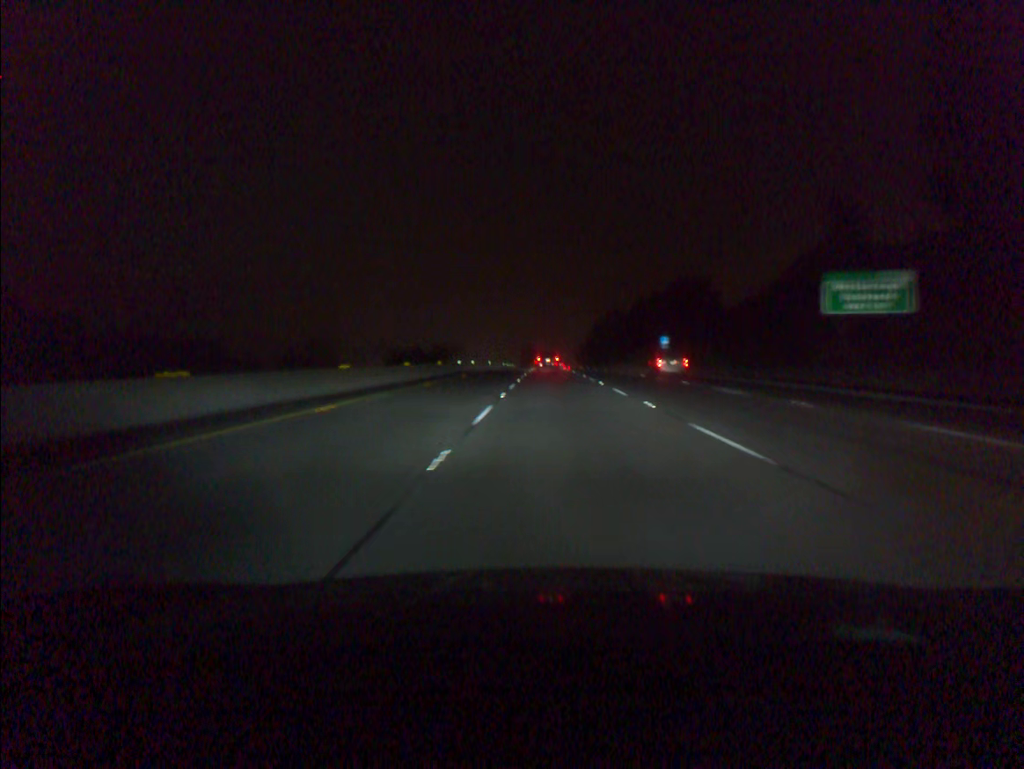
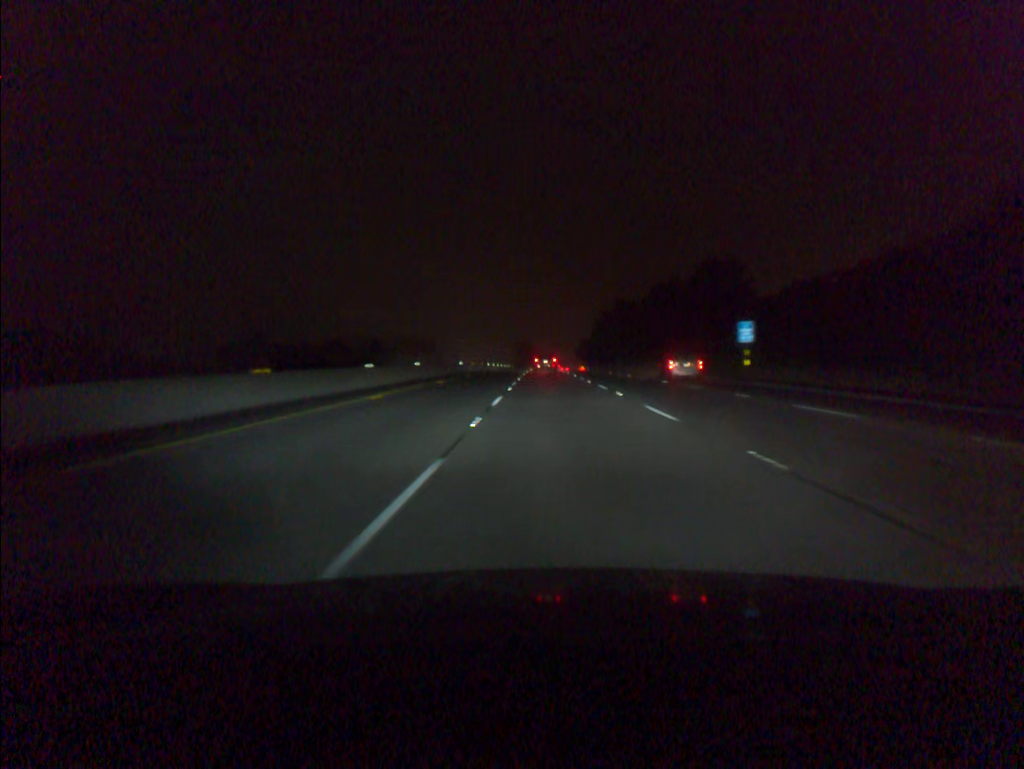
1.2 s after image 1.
(+0.1, +38.4) m; 0°
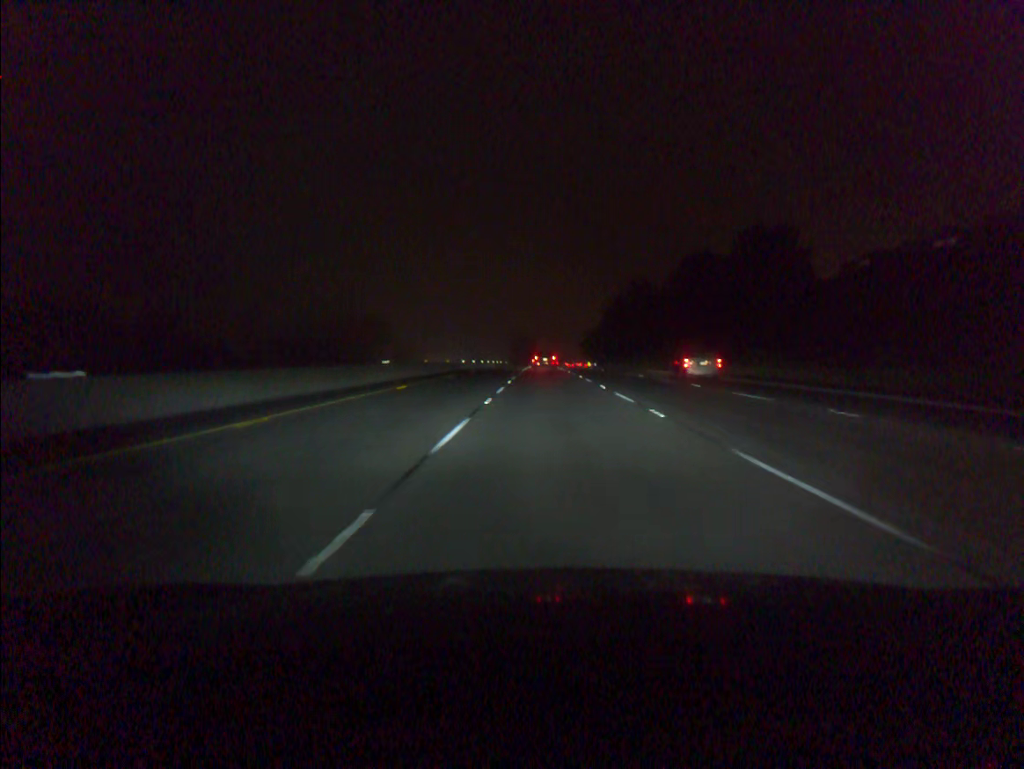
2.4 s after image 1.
(+0.1, +38.6) m; 0°
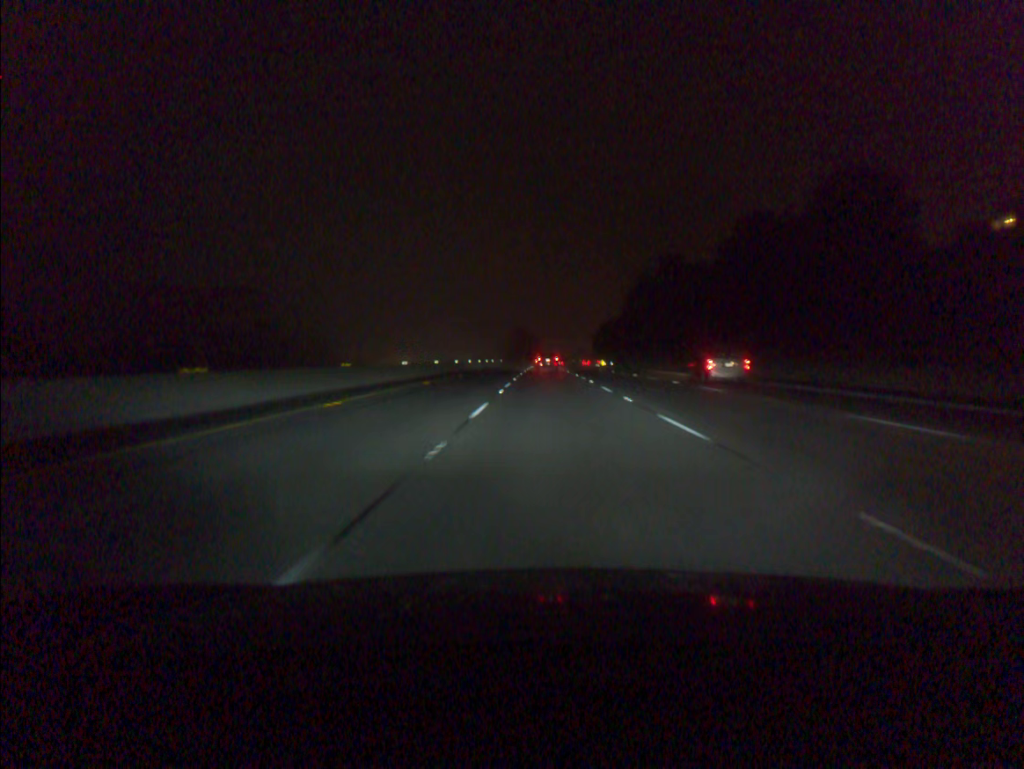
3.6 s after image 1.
(-0.1, +38.6) m; 0°
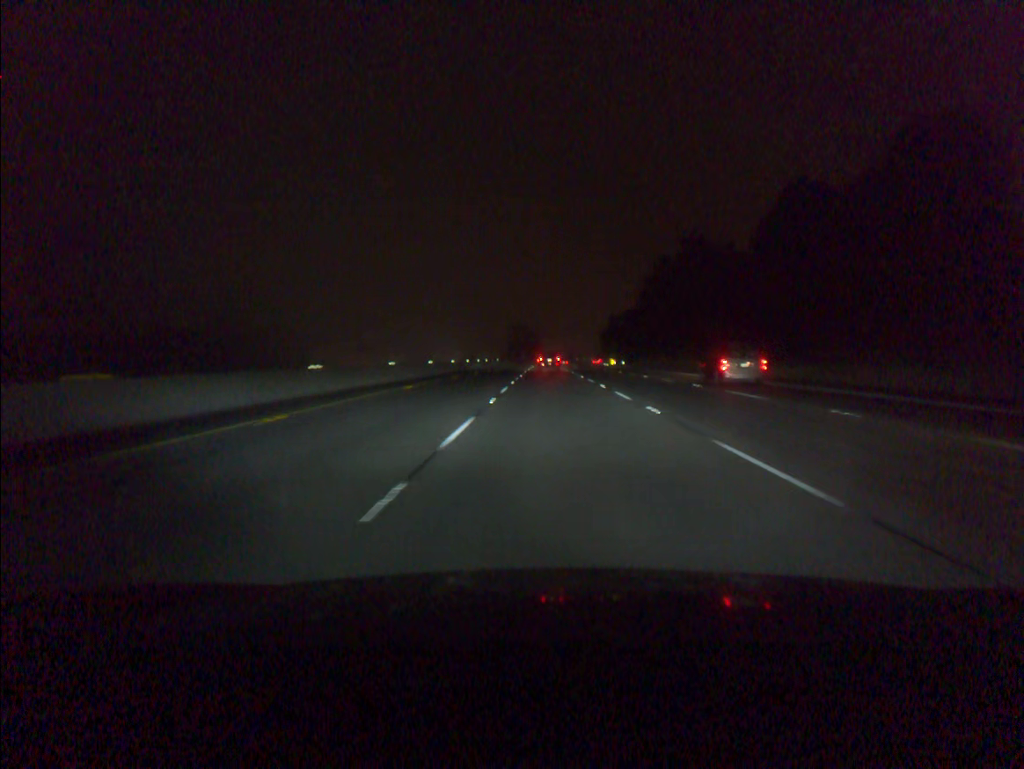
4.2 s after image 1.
(0.0, +19.3) m; 0°
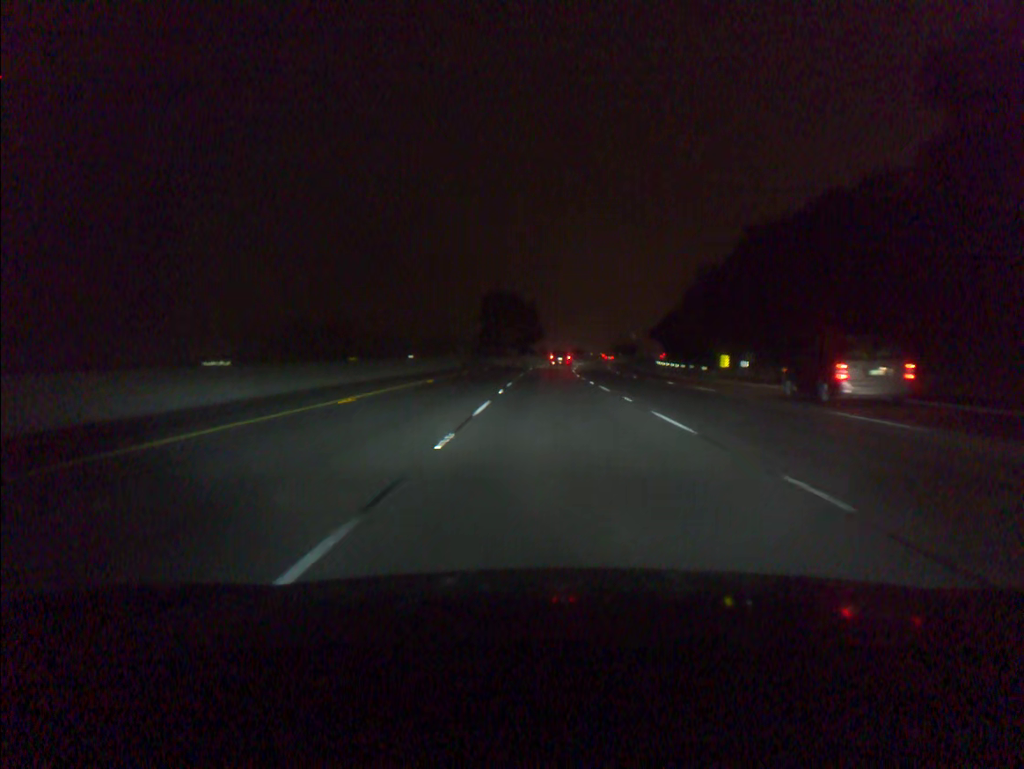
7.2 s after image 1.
(+0.2, +96.6) m; 0°
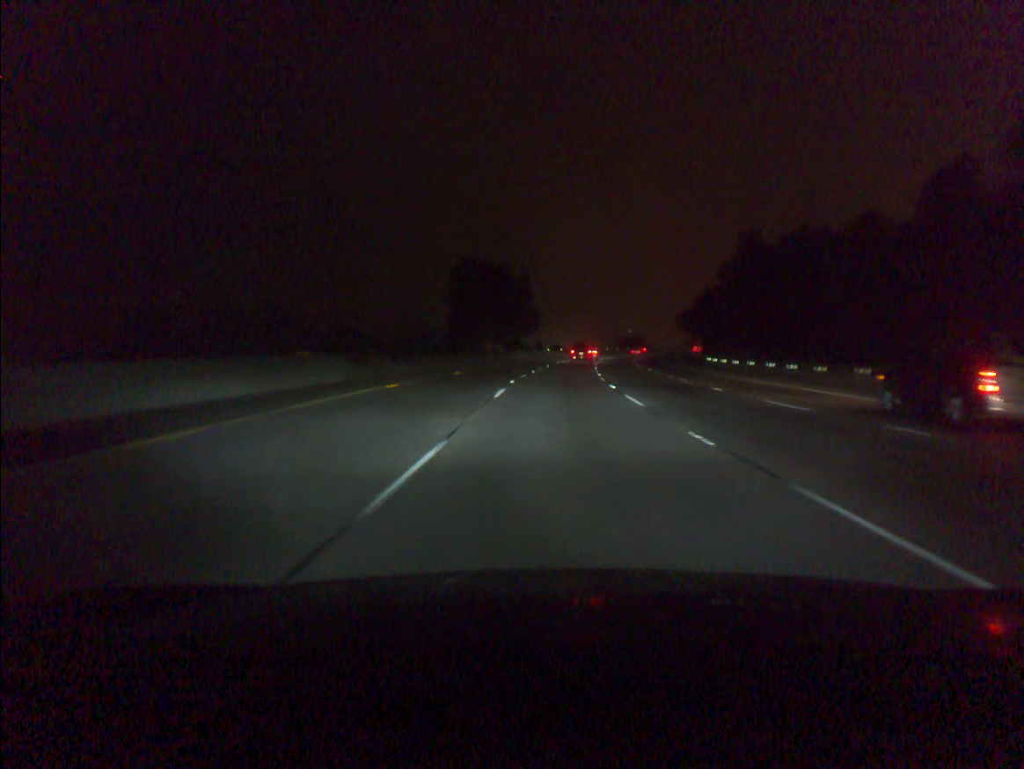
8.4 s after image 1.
(0.0, +38.7) m; 0°
